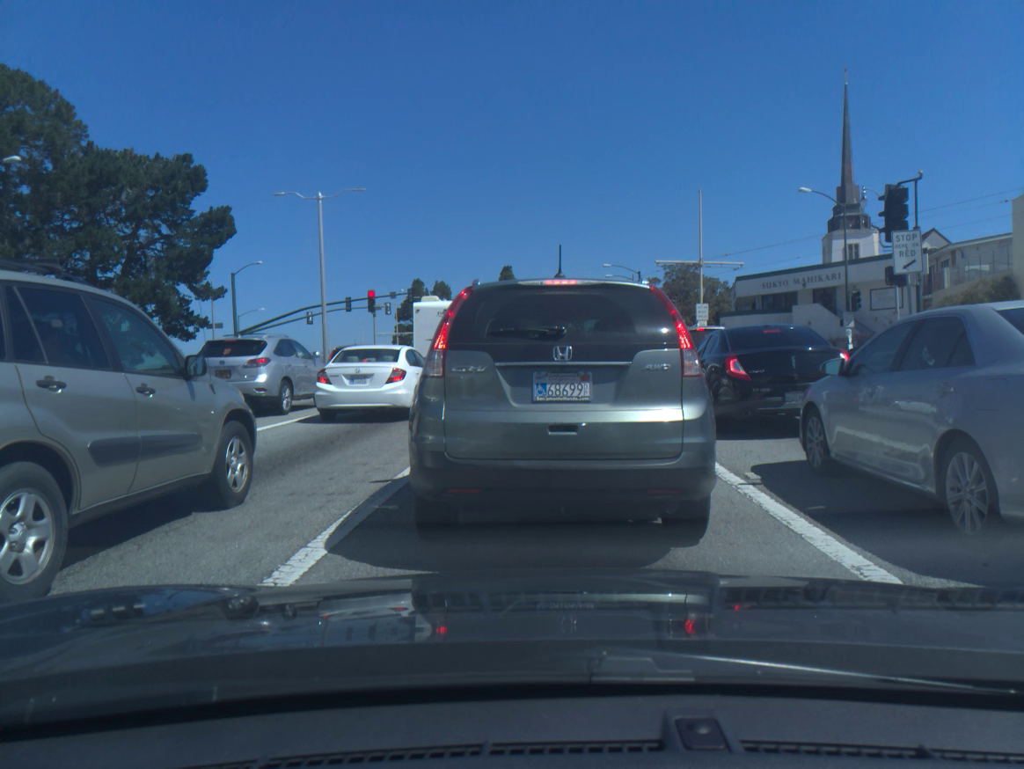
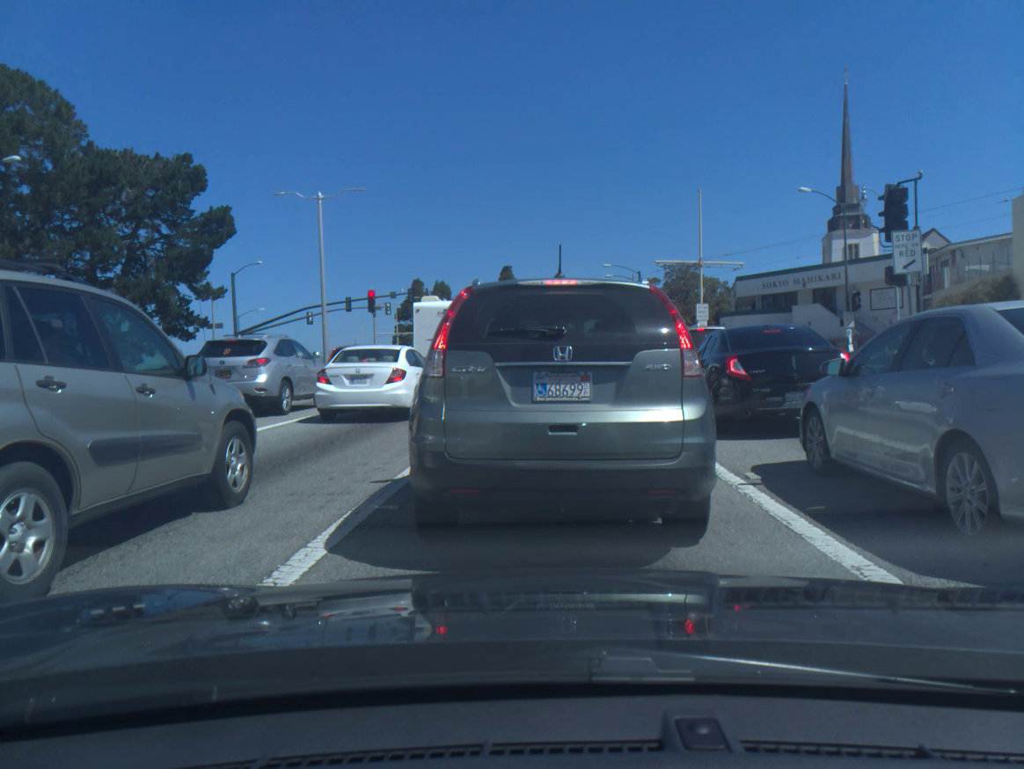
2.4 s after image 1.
(0.0, 0.0) m; 0°
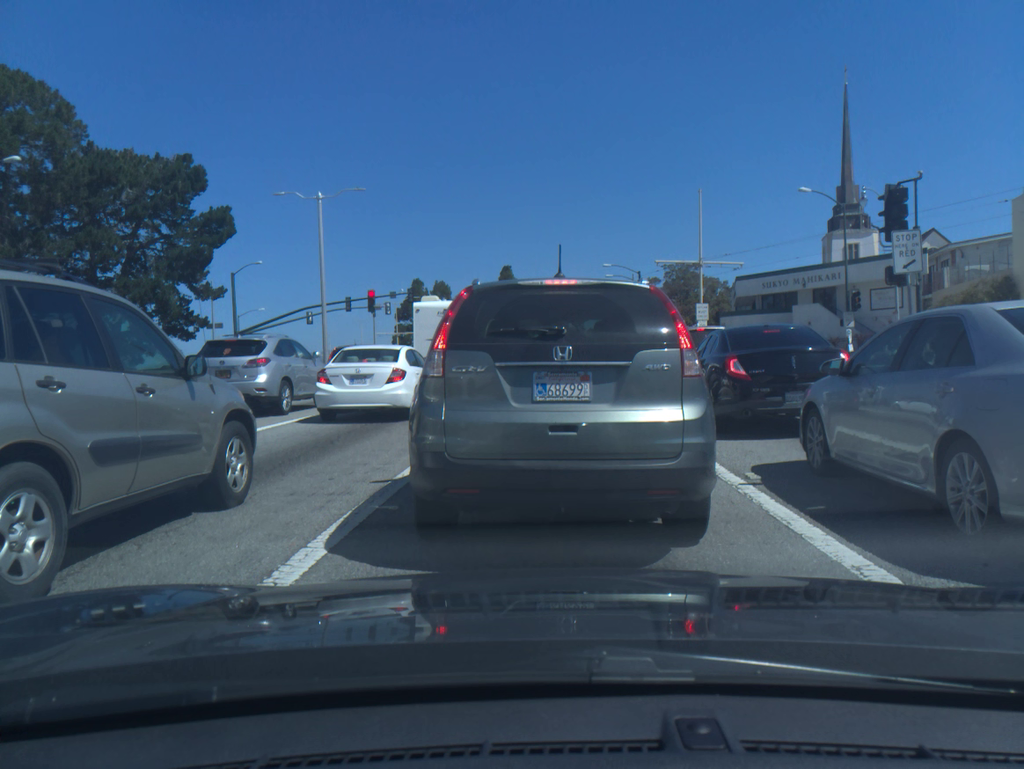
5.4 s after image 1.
(0.0, 0.0) m; 0°
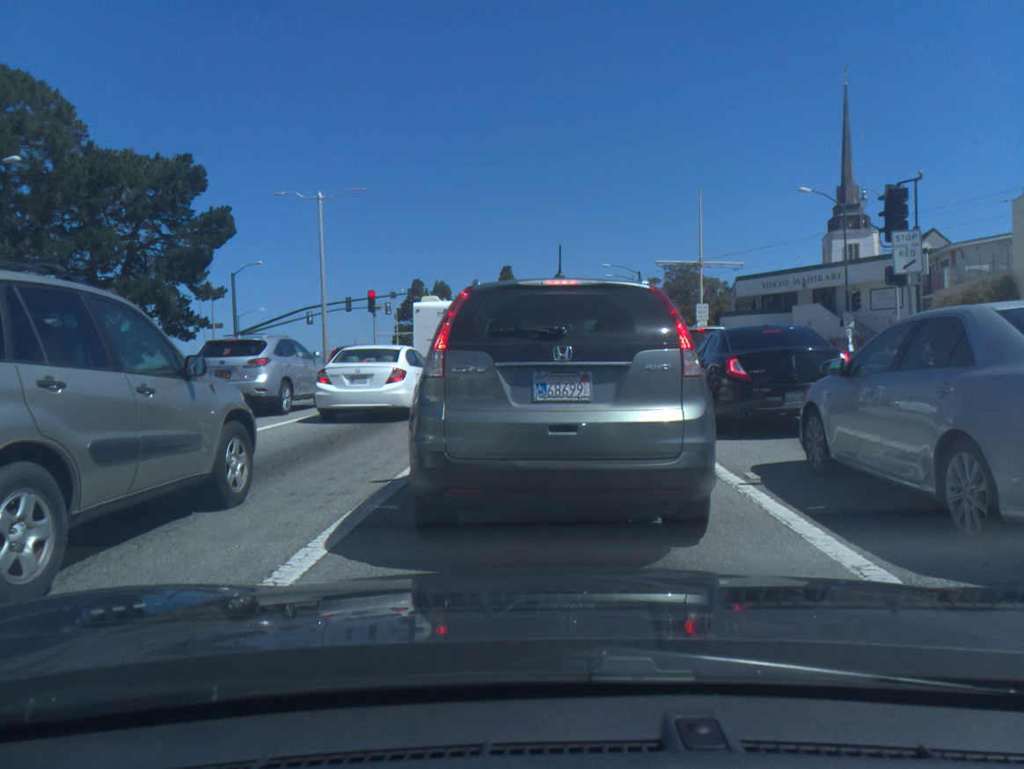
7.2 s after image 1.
(0.0, 0.0) m; 0°
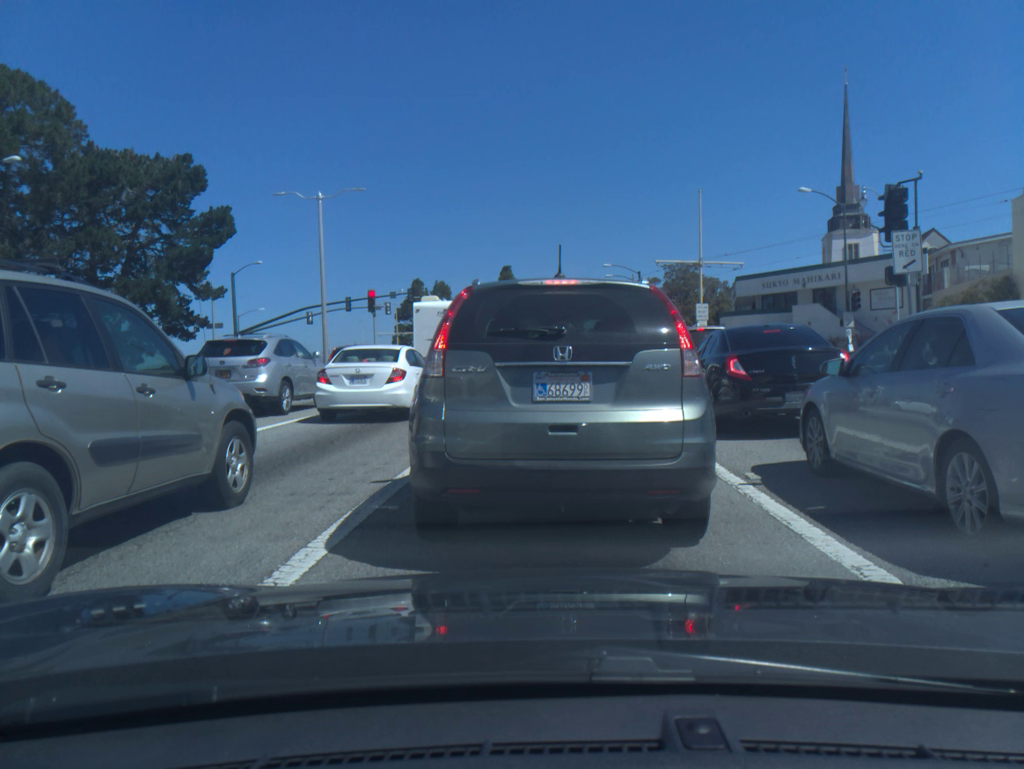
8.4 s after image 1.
(0.0, 0.0) m; 0°
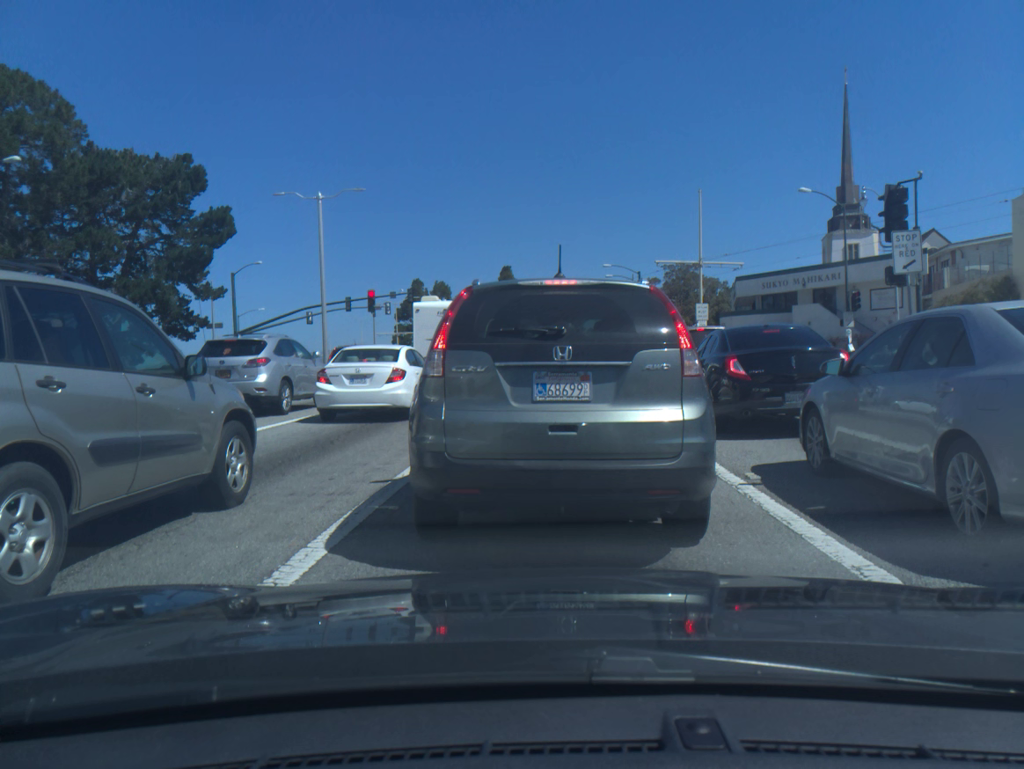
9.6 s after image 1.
(0.0, 0.0) m; 0°
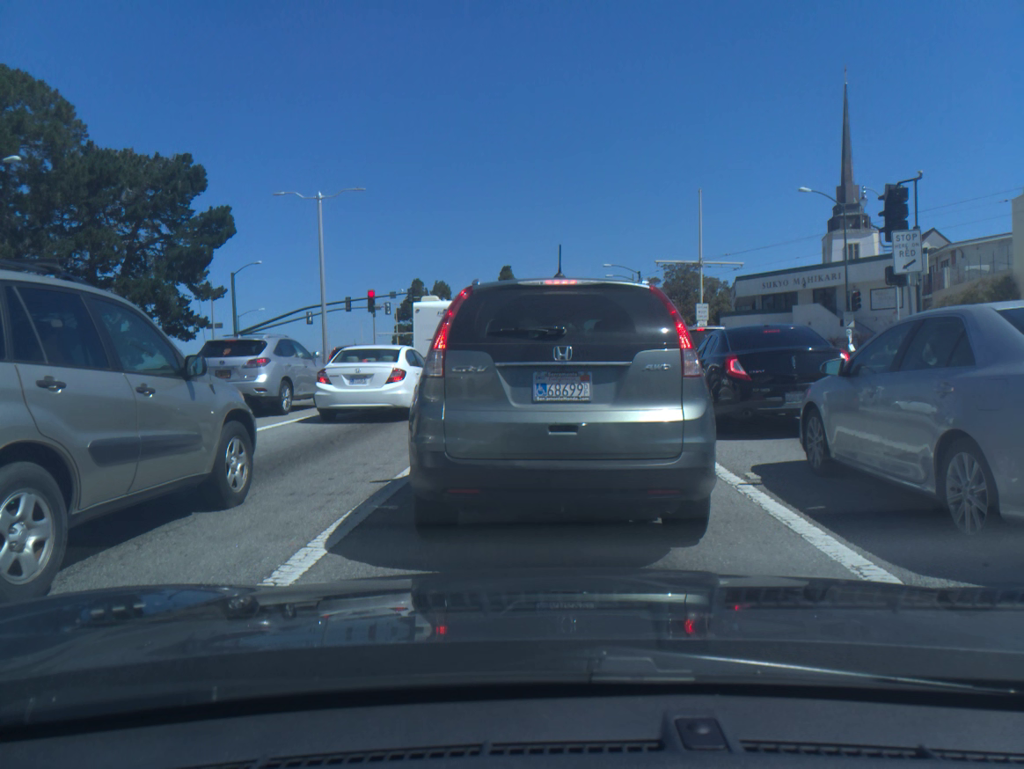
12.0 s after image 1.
(0.0, 0.0) m; 0°
